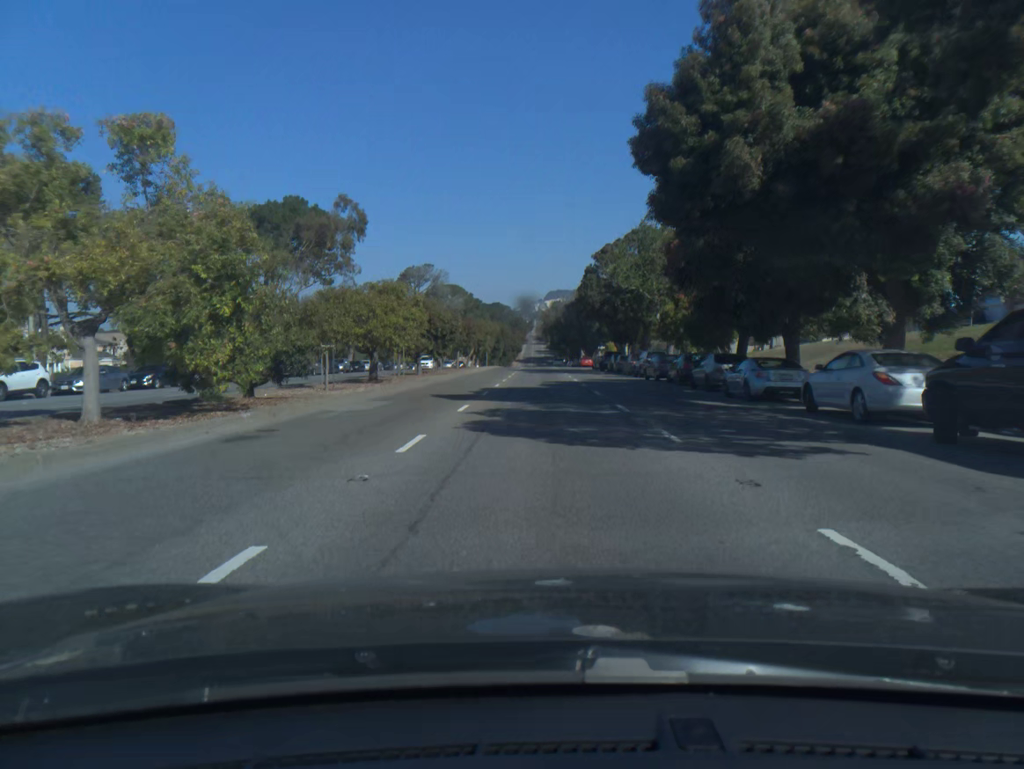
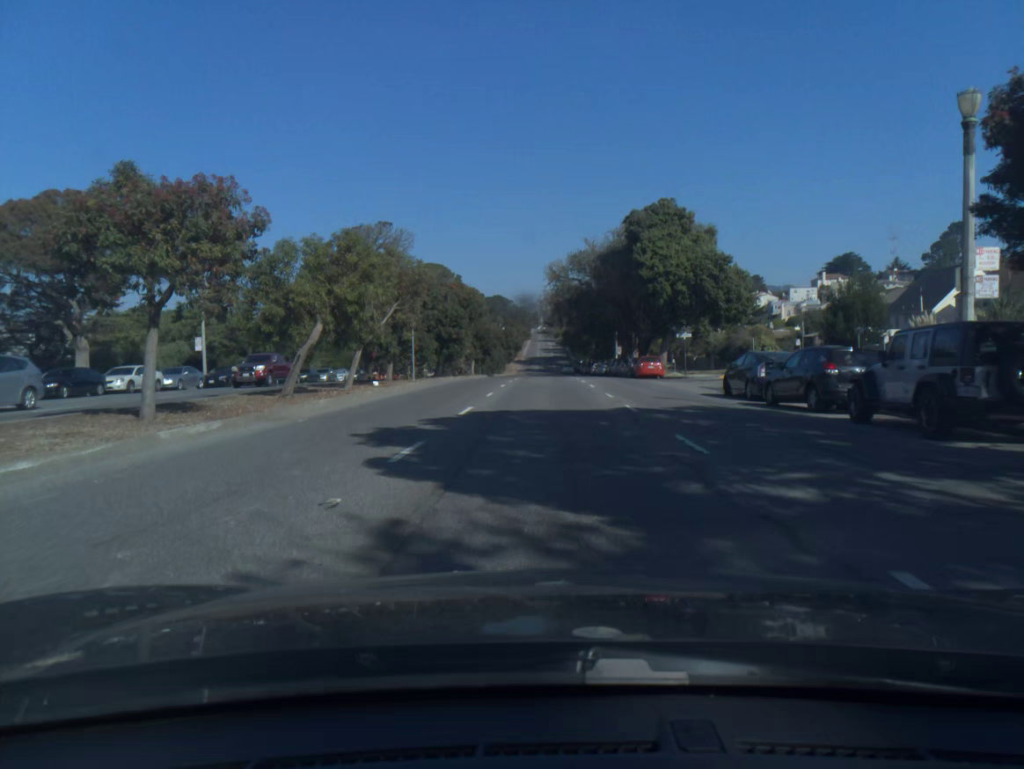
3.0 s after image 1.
(-0.3, +59.1) m; -1°
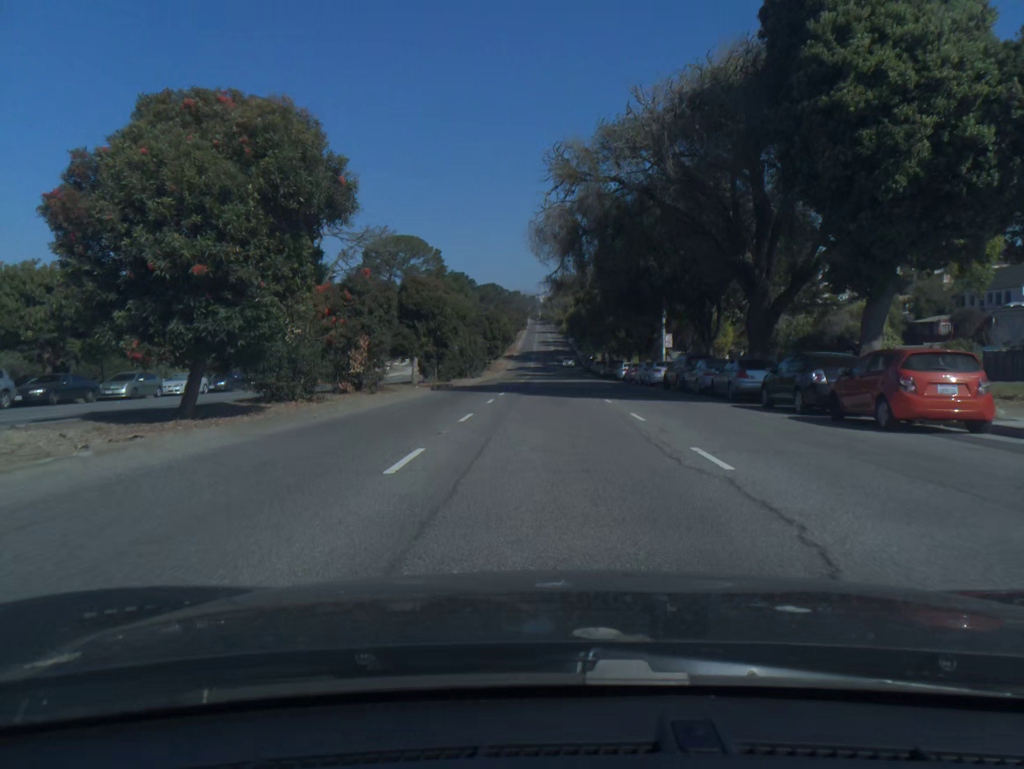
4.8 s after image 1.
(+0.1, +36.8) m; 0°
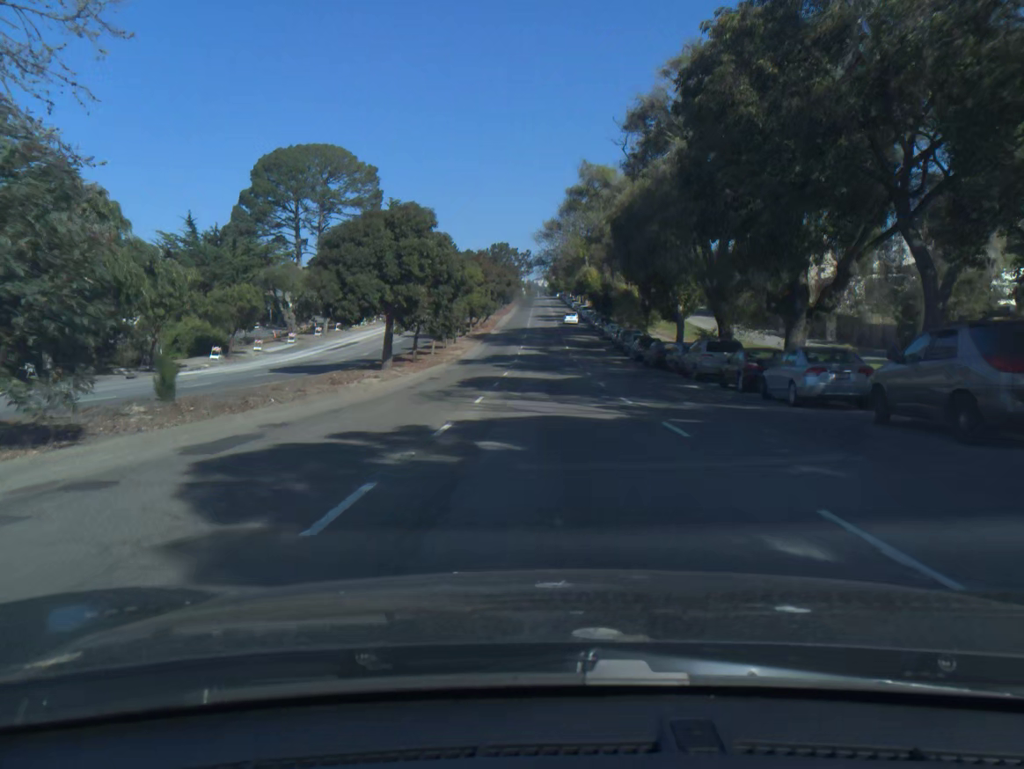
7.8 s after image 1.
(+0.1, +61.9) m; 0°
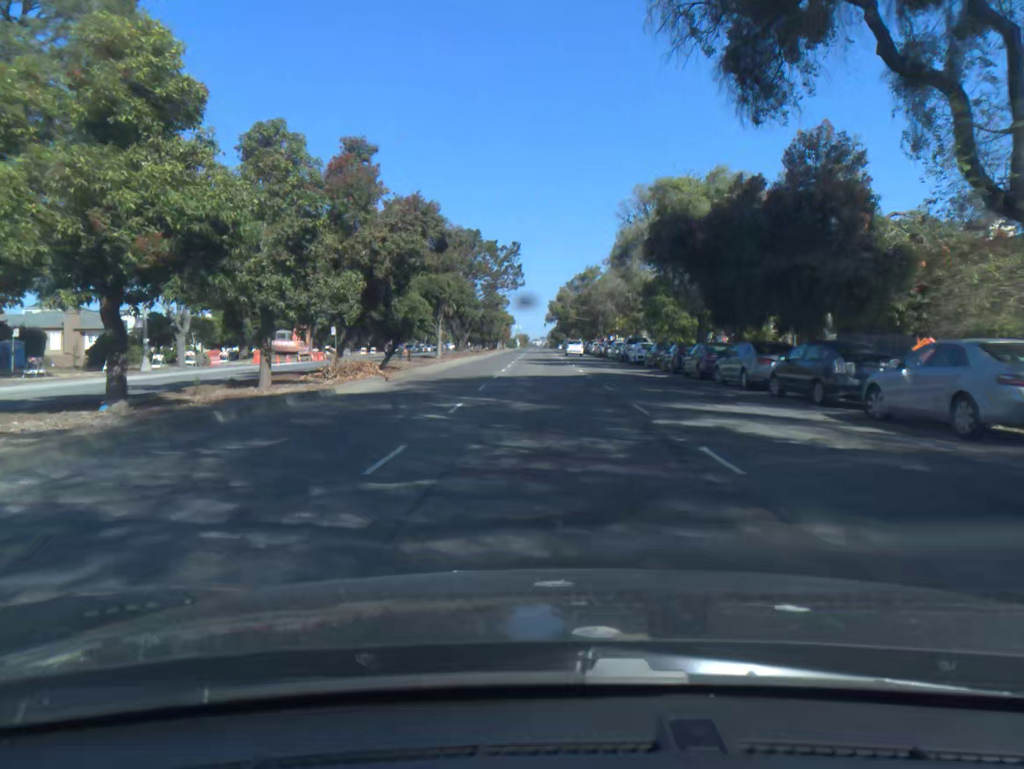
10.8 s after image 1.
(+0.1, +62.1) m; 0°
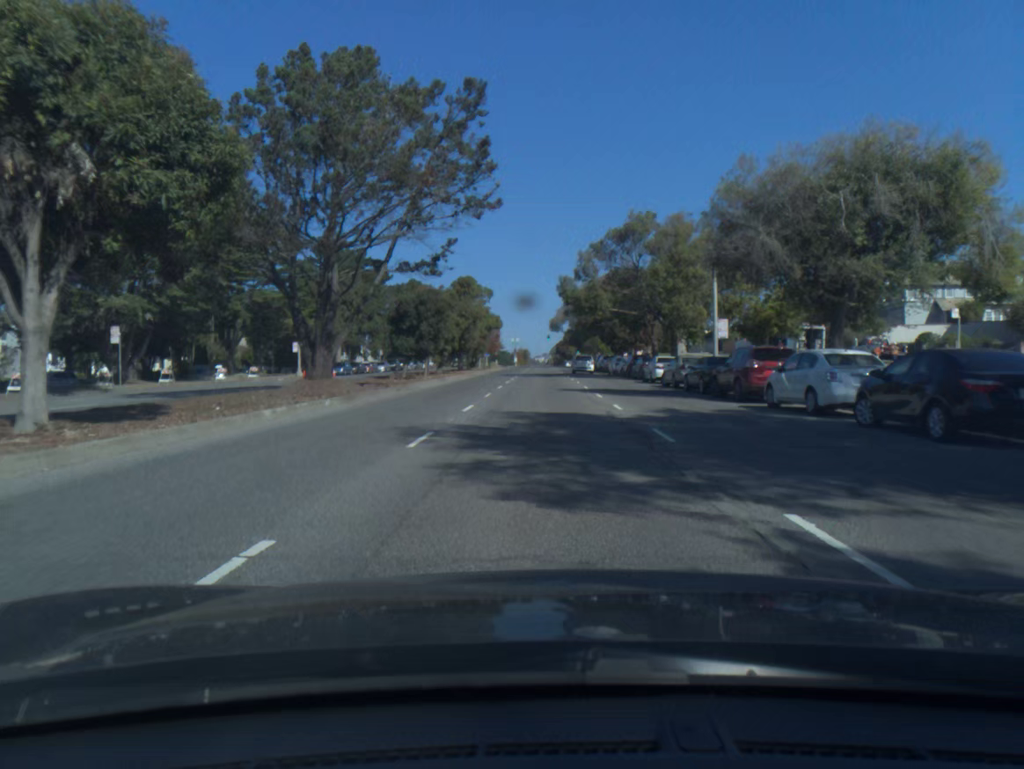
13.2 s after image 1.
(+0.1, +47.5) m; 0°
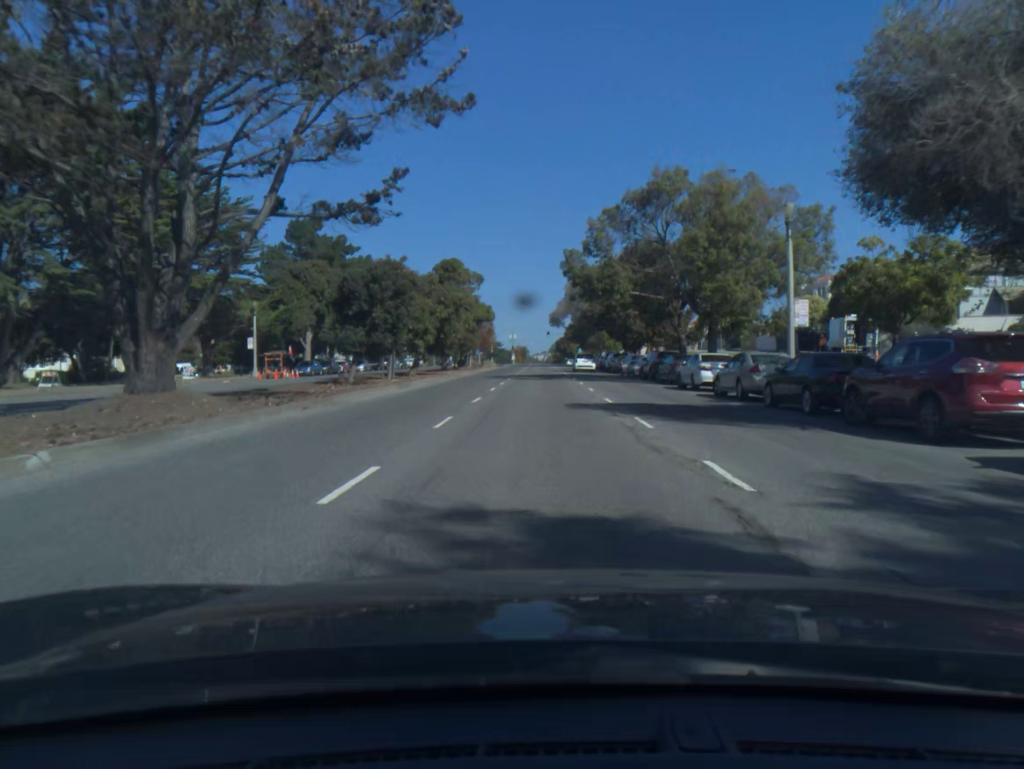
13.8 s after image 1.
(0.0, +11.4) m; 0°
